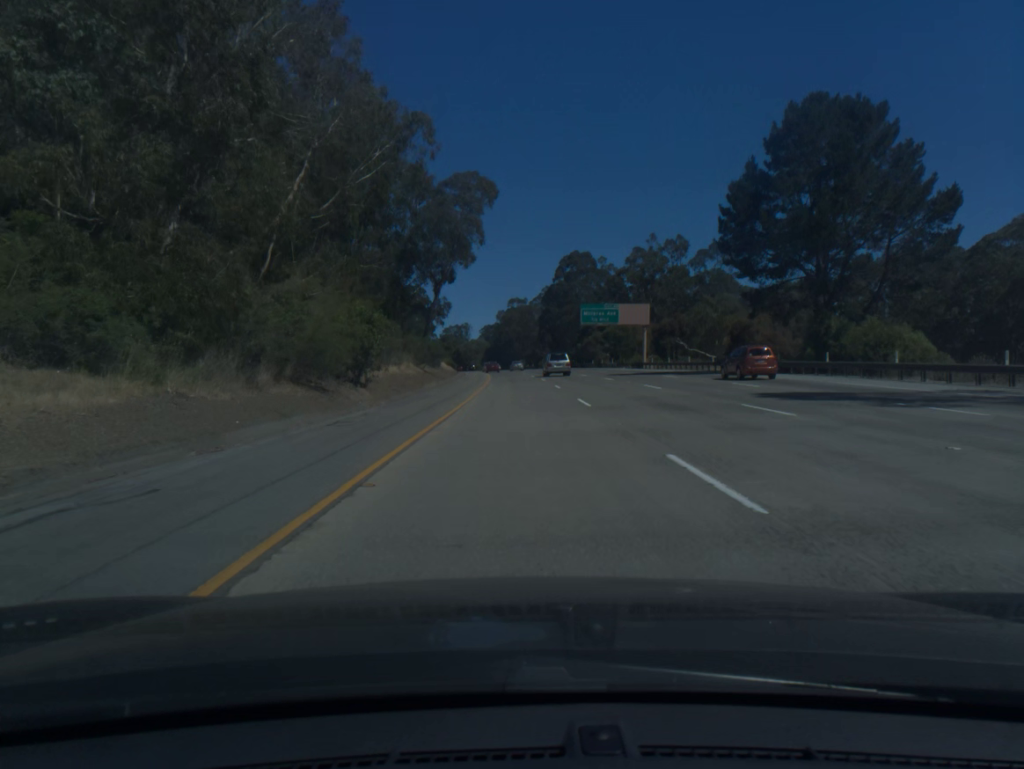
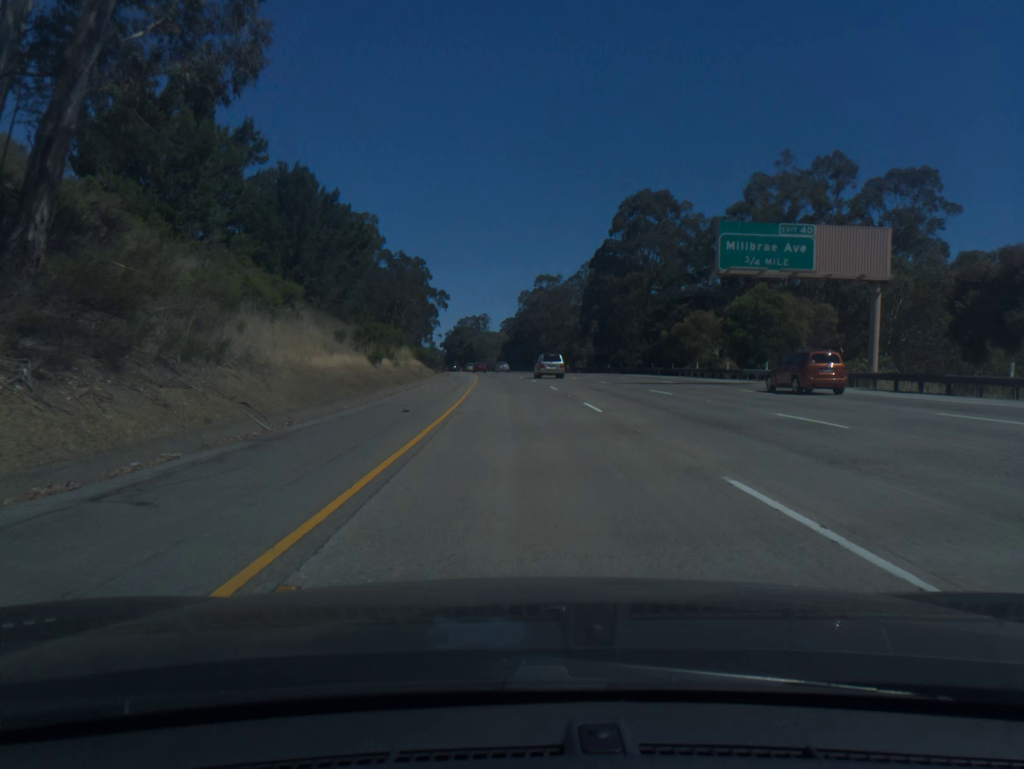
(-0.5, +60.4) m; -1°
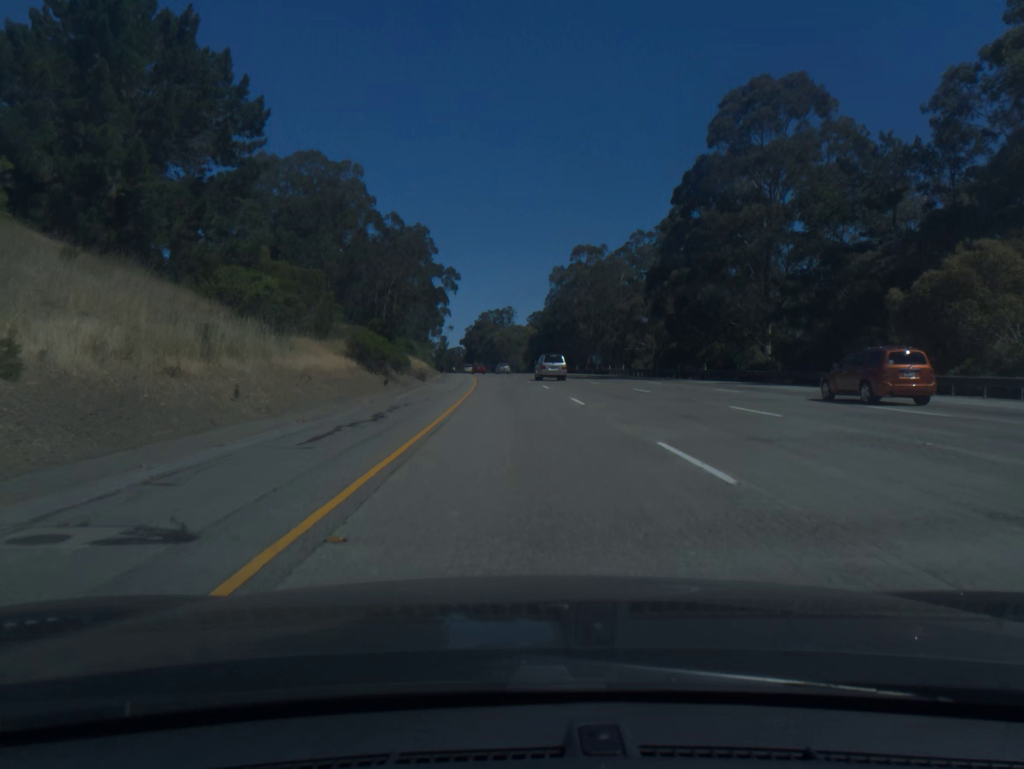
(-0.7, +40.3) m; -2°
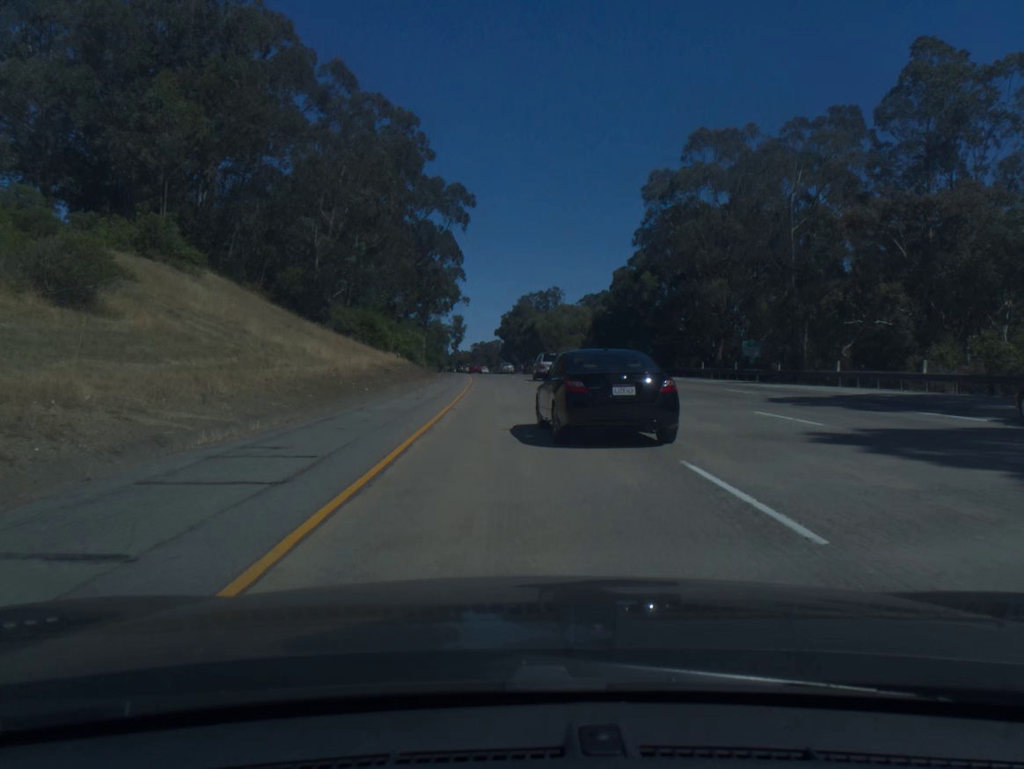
(-1.7, +60.5) m; -3°
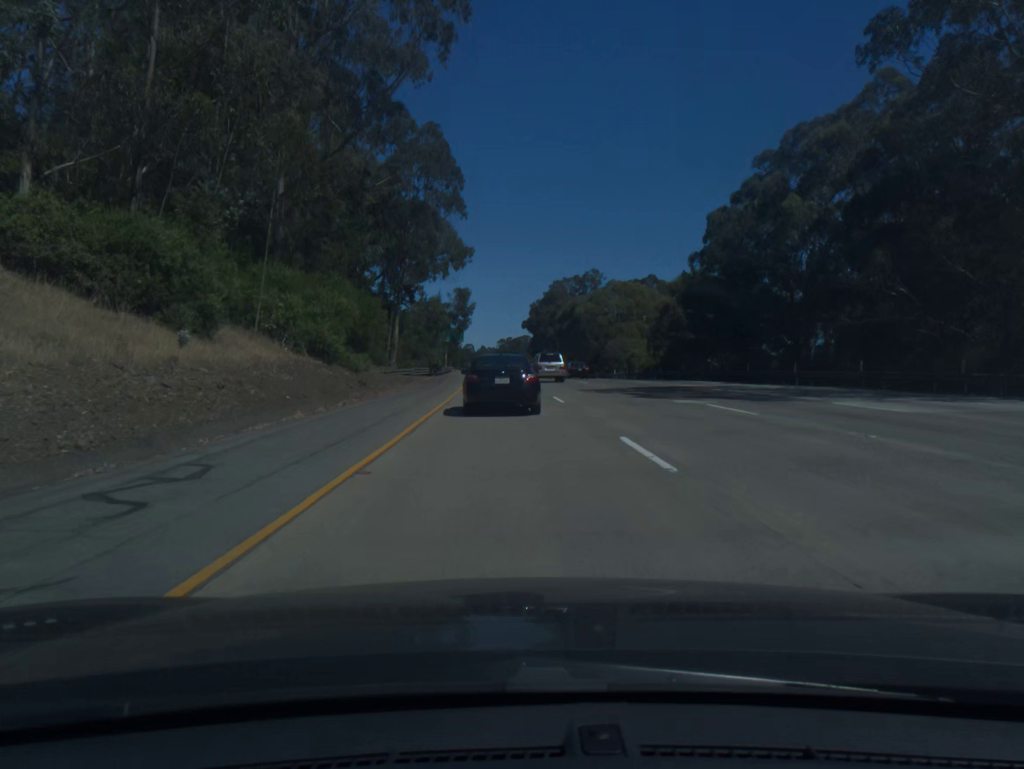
(-0.7, +40.5) m; -2°
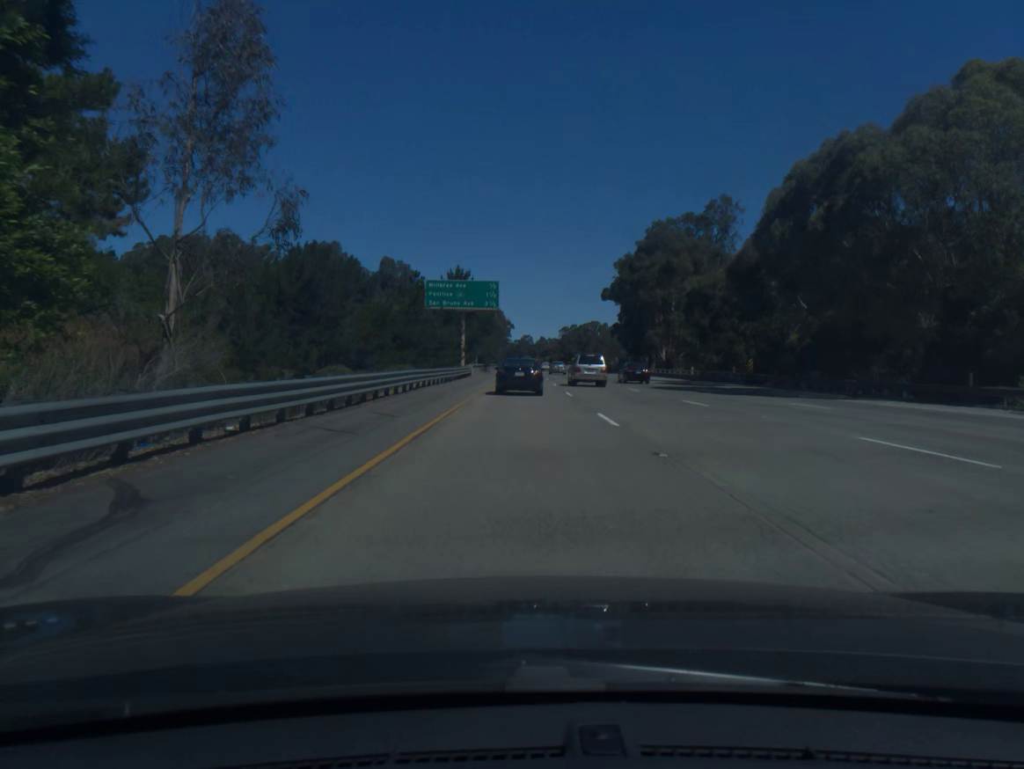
(-3.3, +81.2) m; -4°
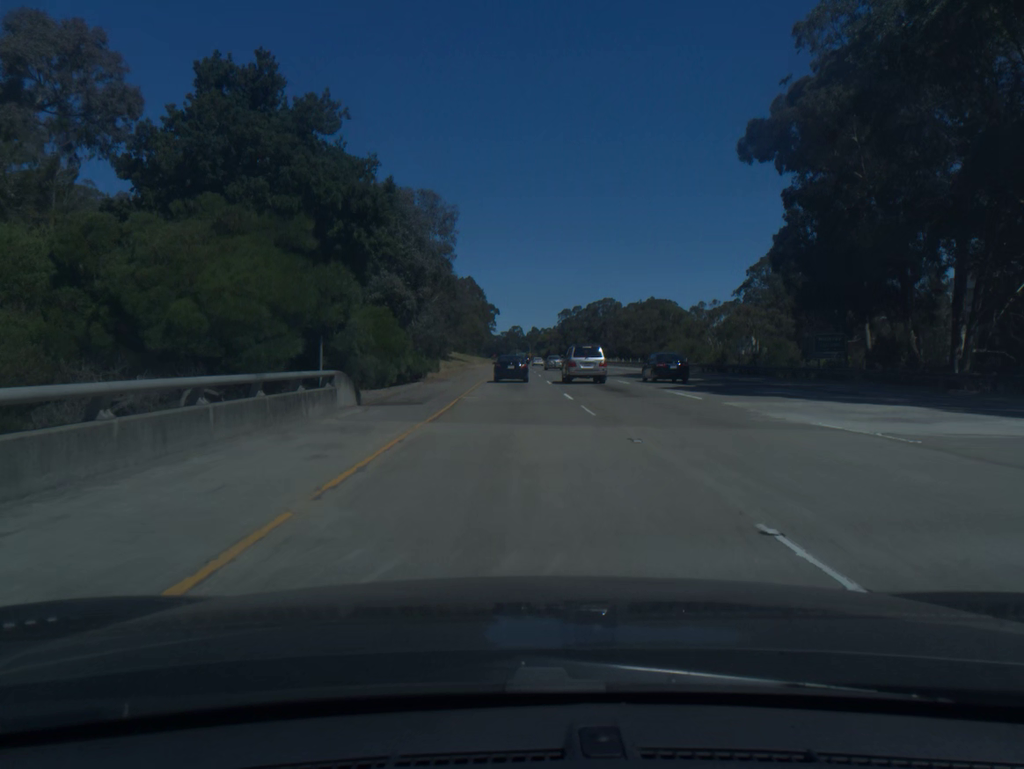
(+0.8, +101.0) m; +1°
